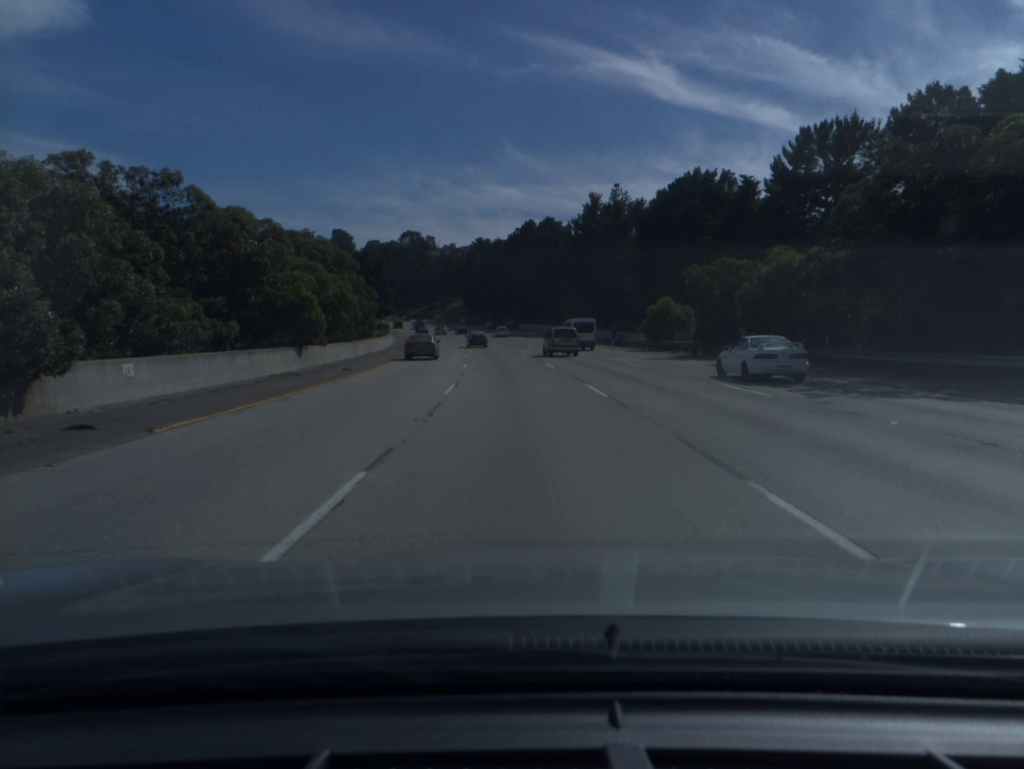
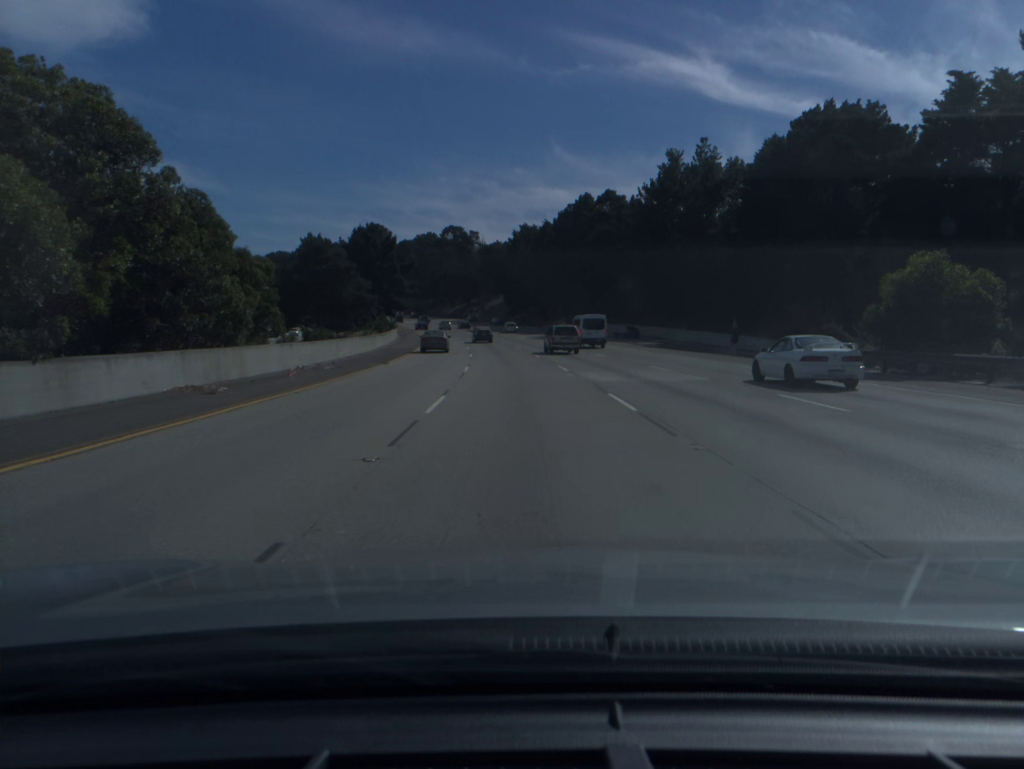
(-1.0, +33.9) m; -3°
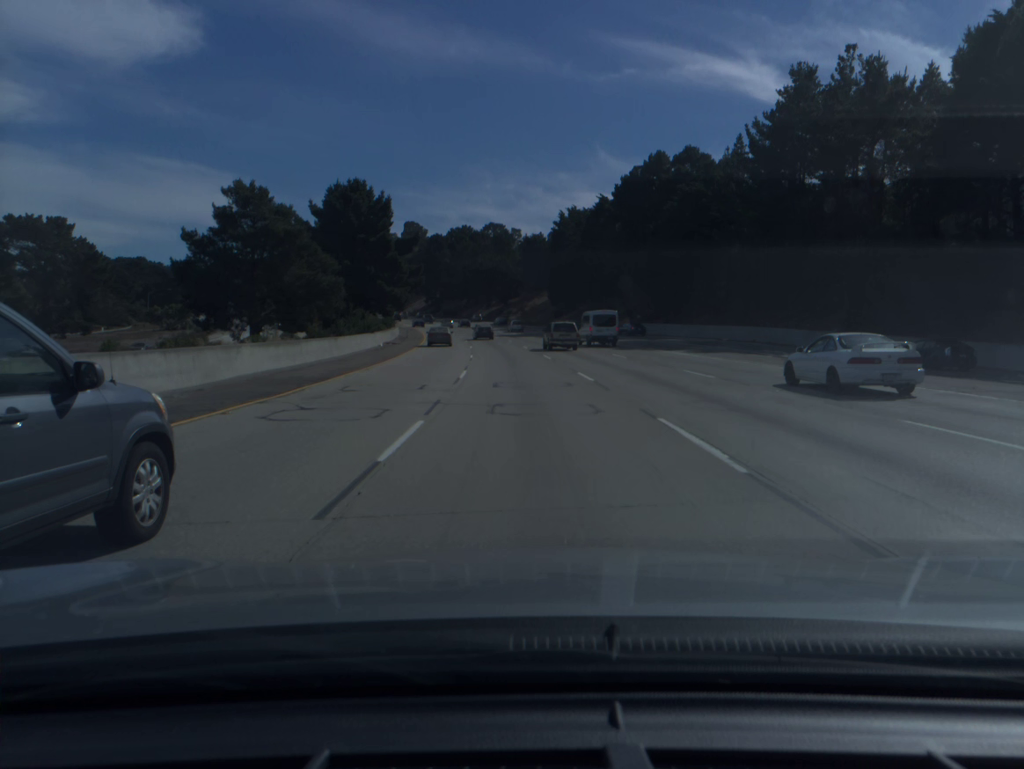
(-0.9, +34.5) m; -3°
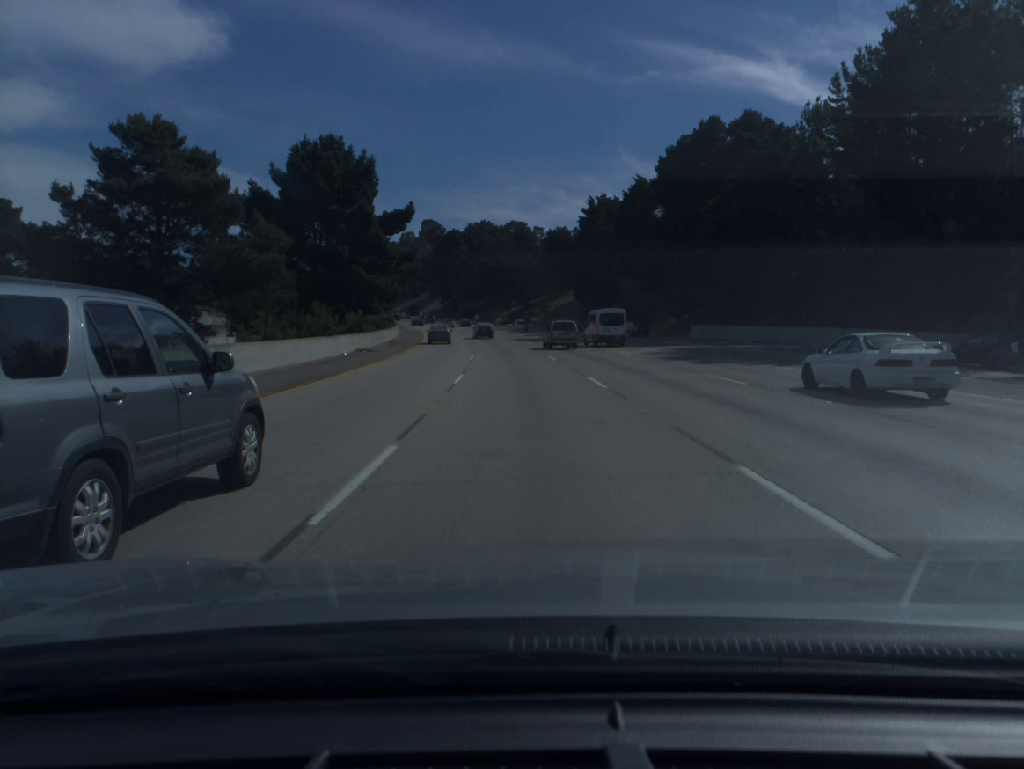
(-0.2, +17.4) m; -2°
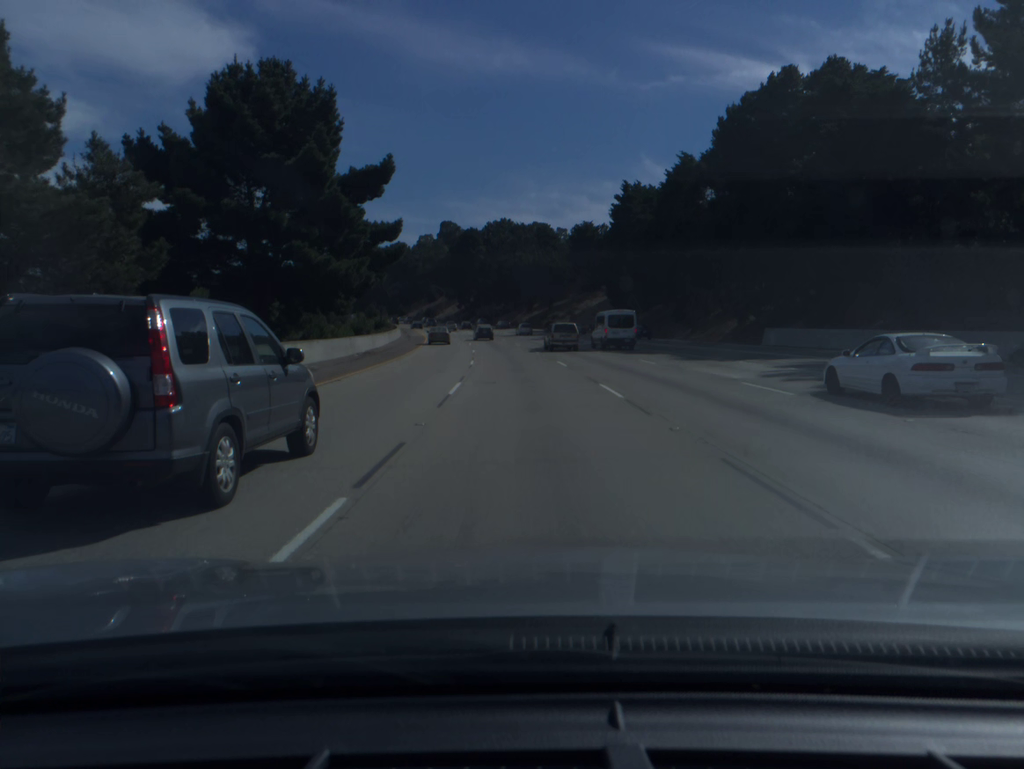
(-0.2, +17.5) m; -2°
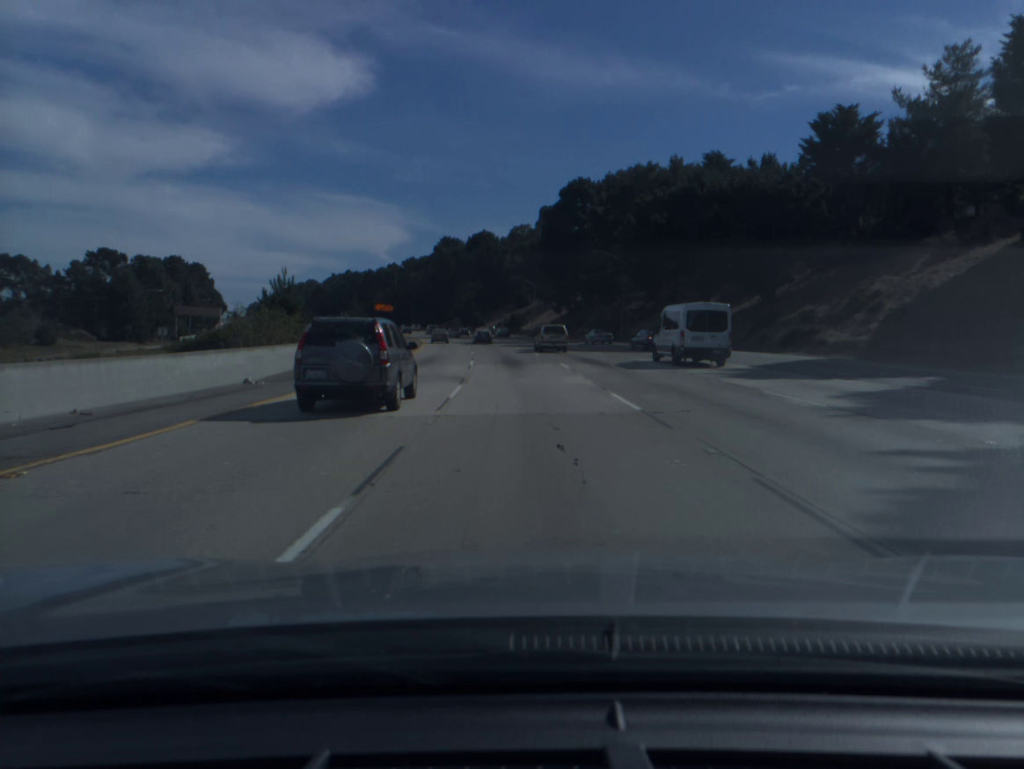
(-5.9, +87.9) m; -8°
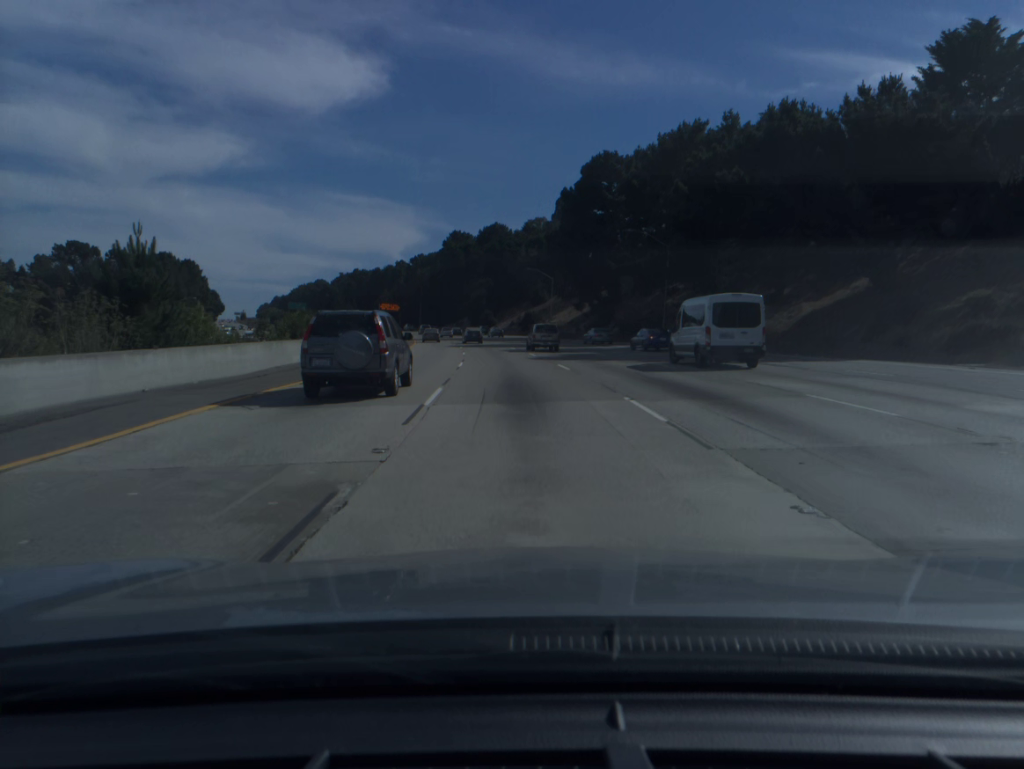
(-0.2, +17.8) m; -1°
